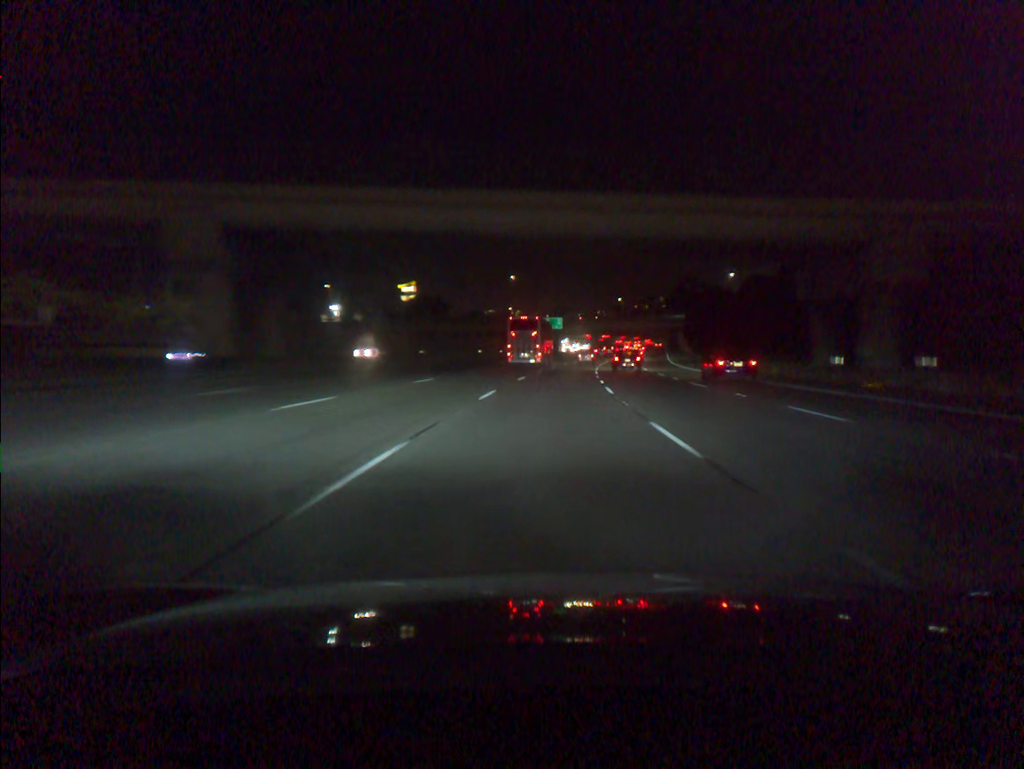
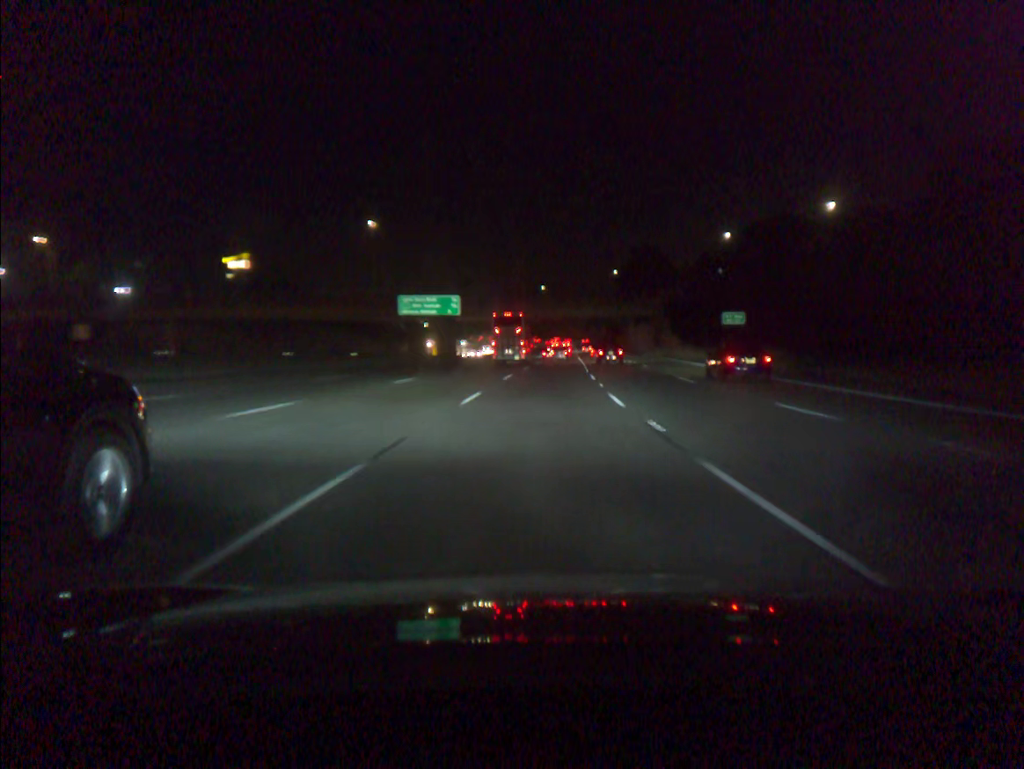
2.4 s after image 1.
(+4.2, +73.4) m; +6°
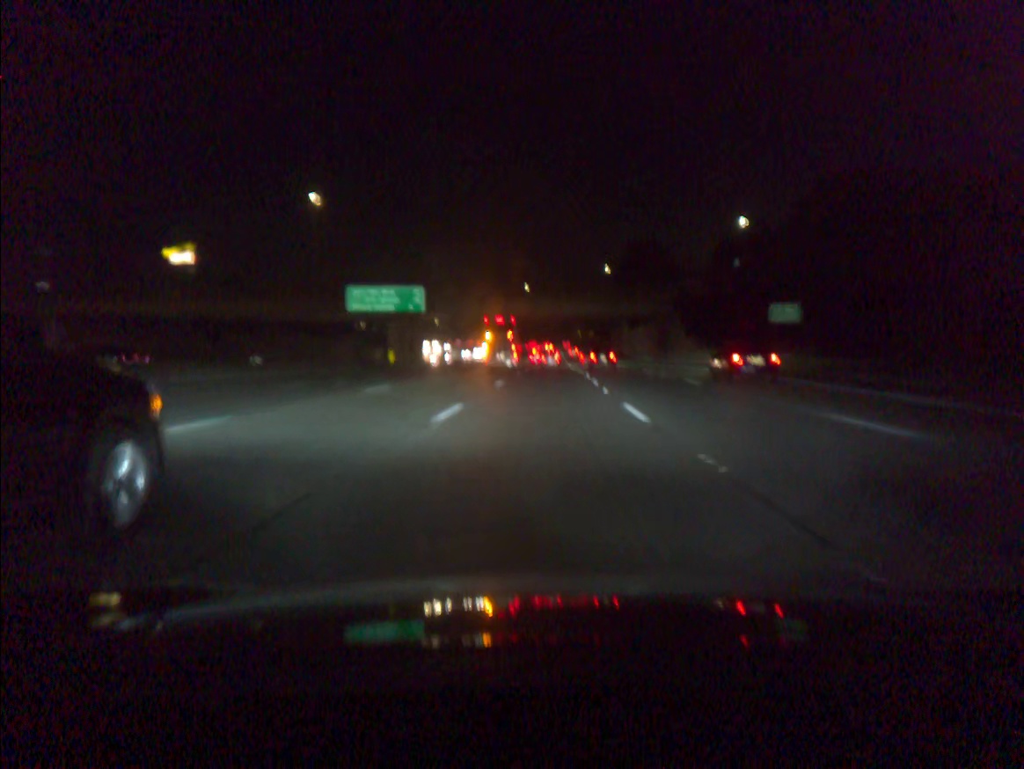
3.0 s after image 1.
(+0.2, +18.4) m; +1°
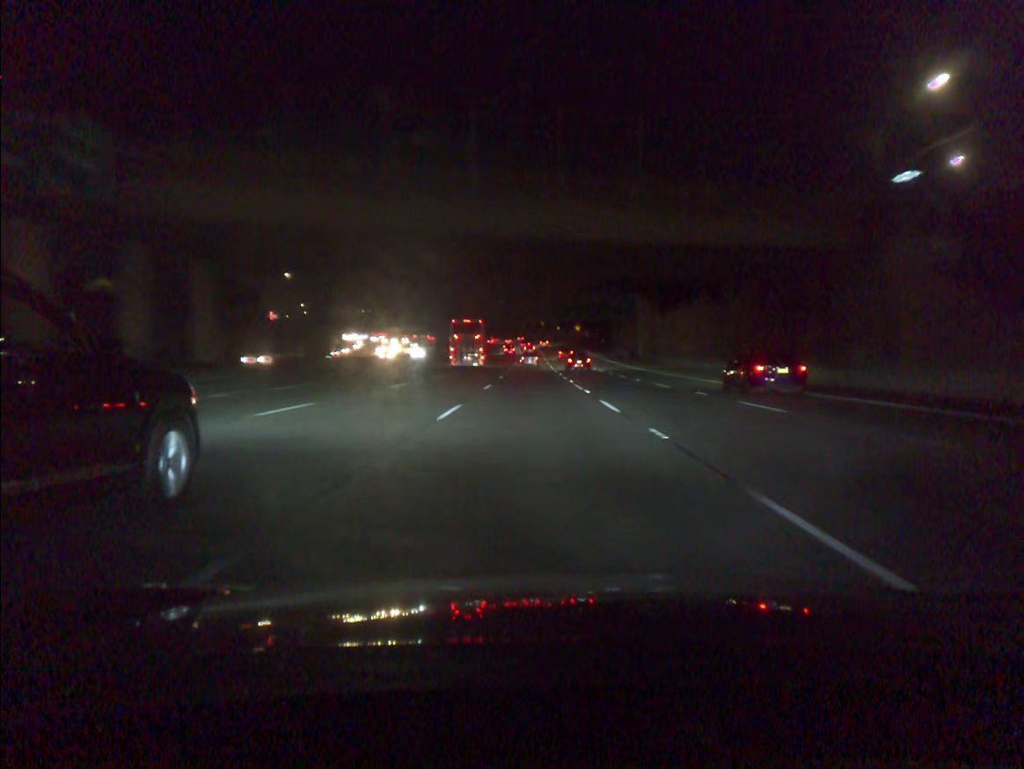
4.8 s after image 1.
(+1.2, +54.9) m; +2°
